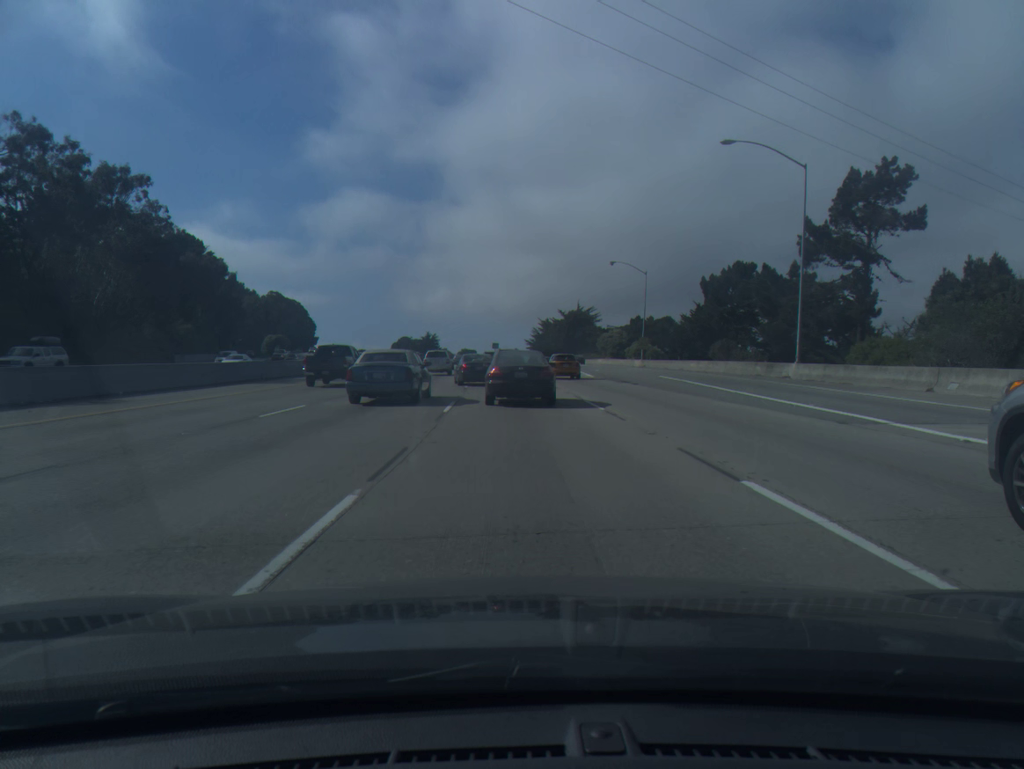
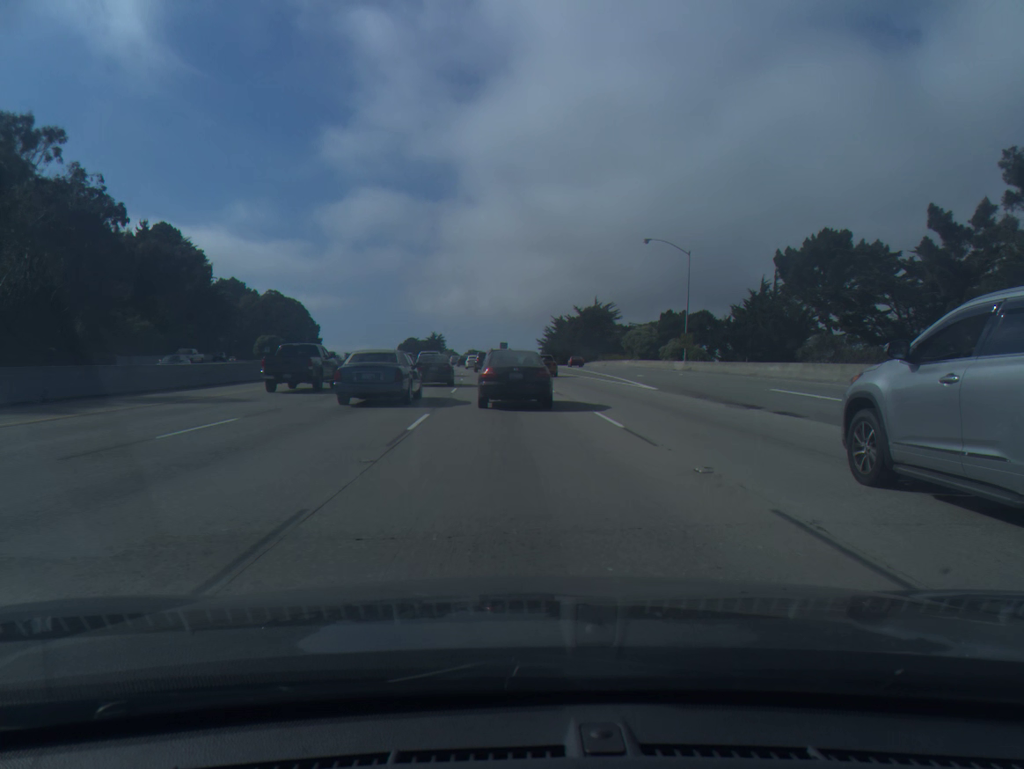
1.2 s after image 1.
(-0.1, +19.2) m; -1°
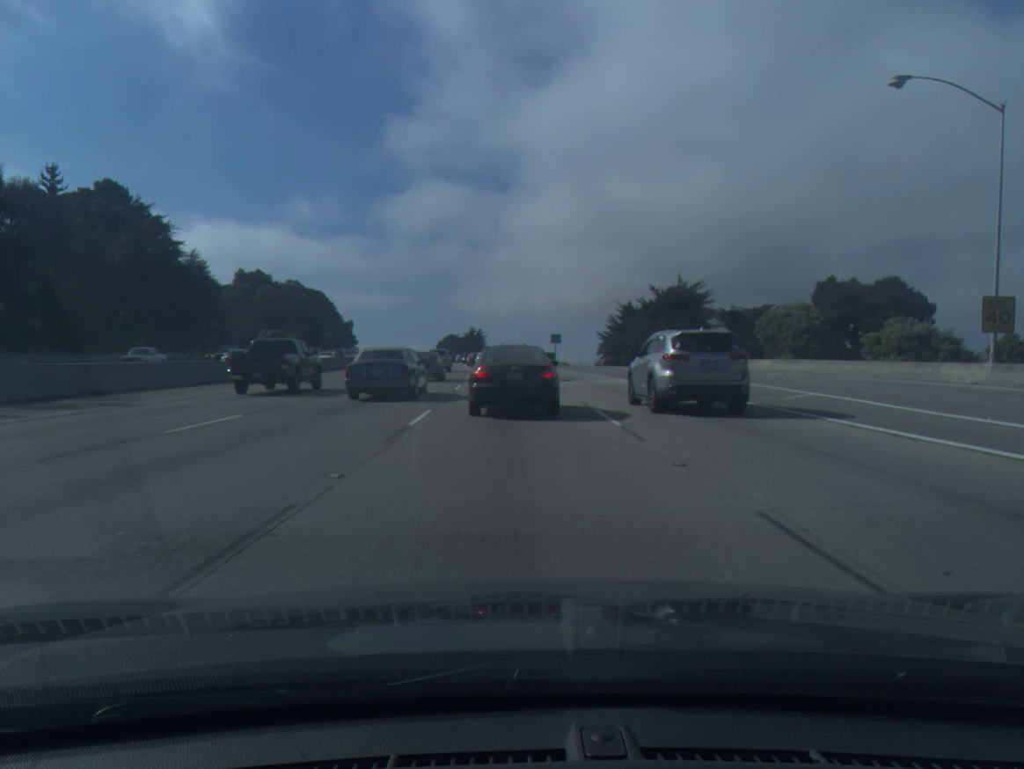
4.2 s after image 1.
(-1.3, +43.9) m; -4°
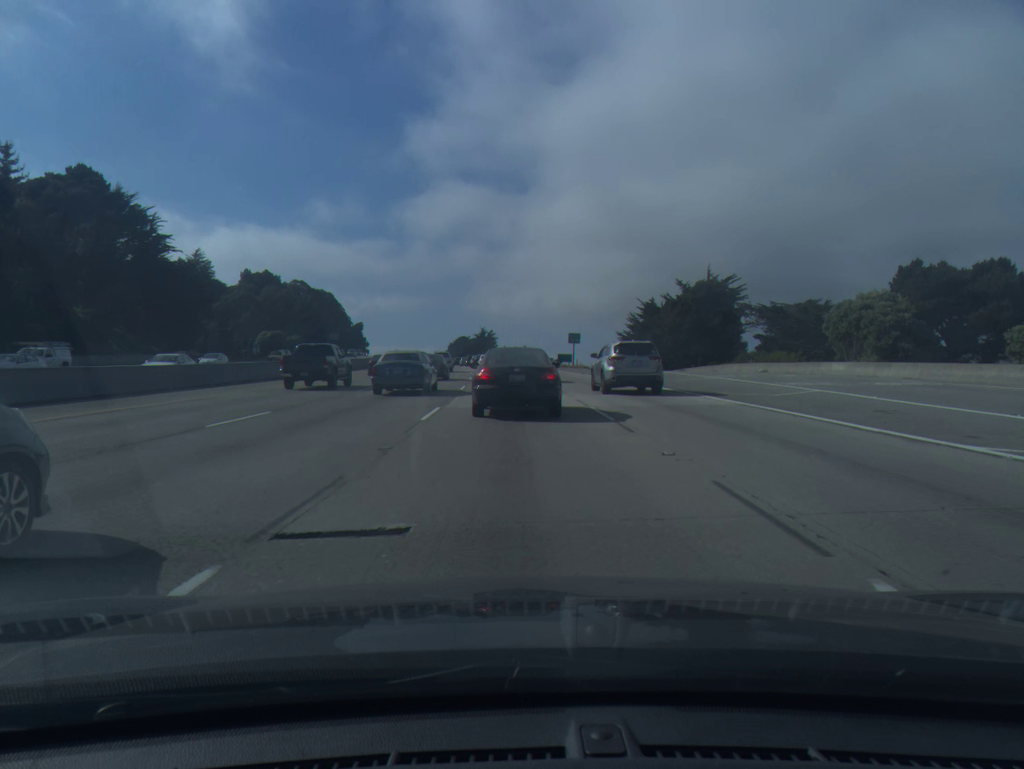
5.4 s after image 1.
(-0.1, +13.3) m; -1°
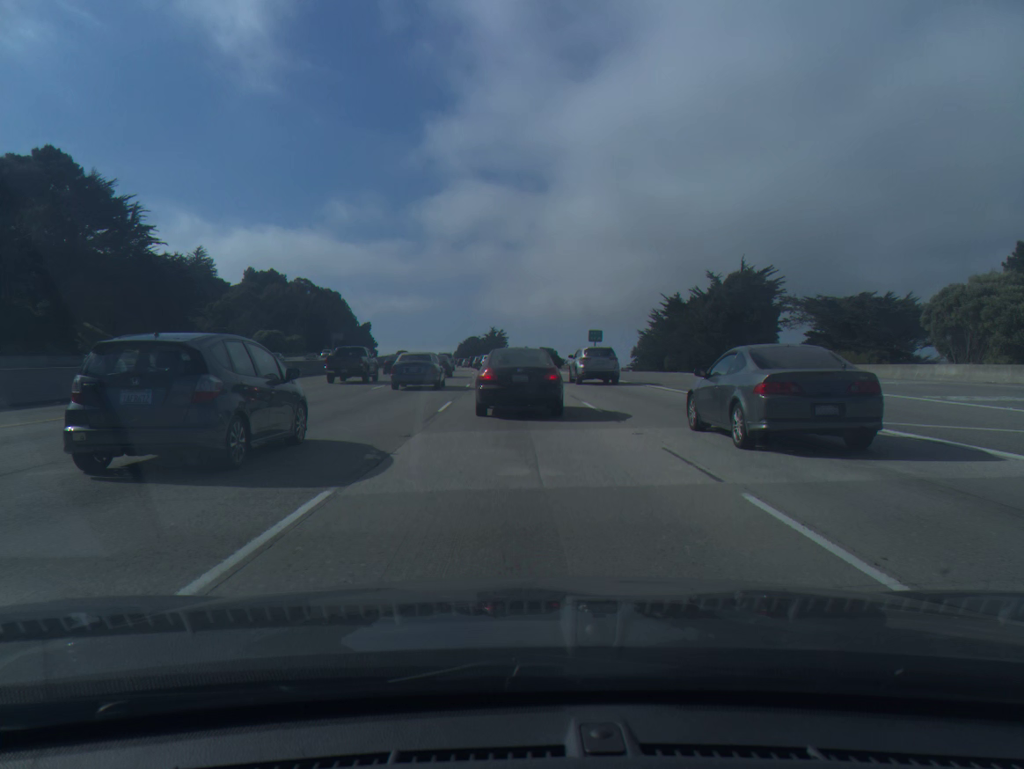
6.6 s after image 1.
(-0.1, +11.9) m; -1°
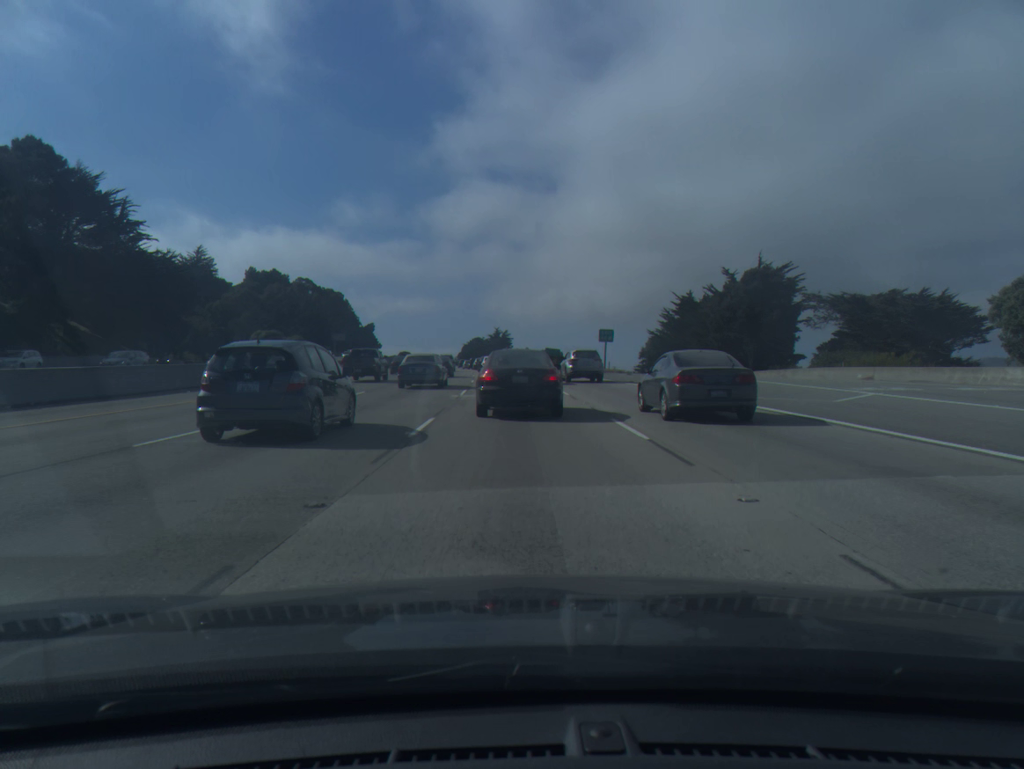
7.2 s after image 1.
(0.0, +5.7) m; 0°
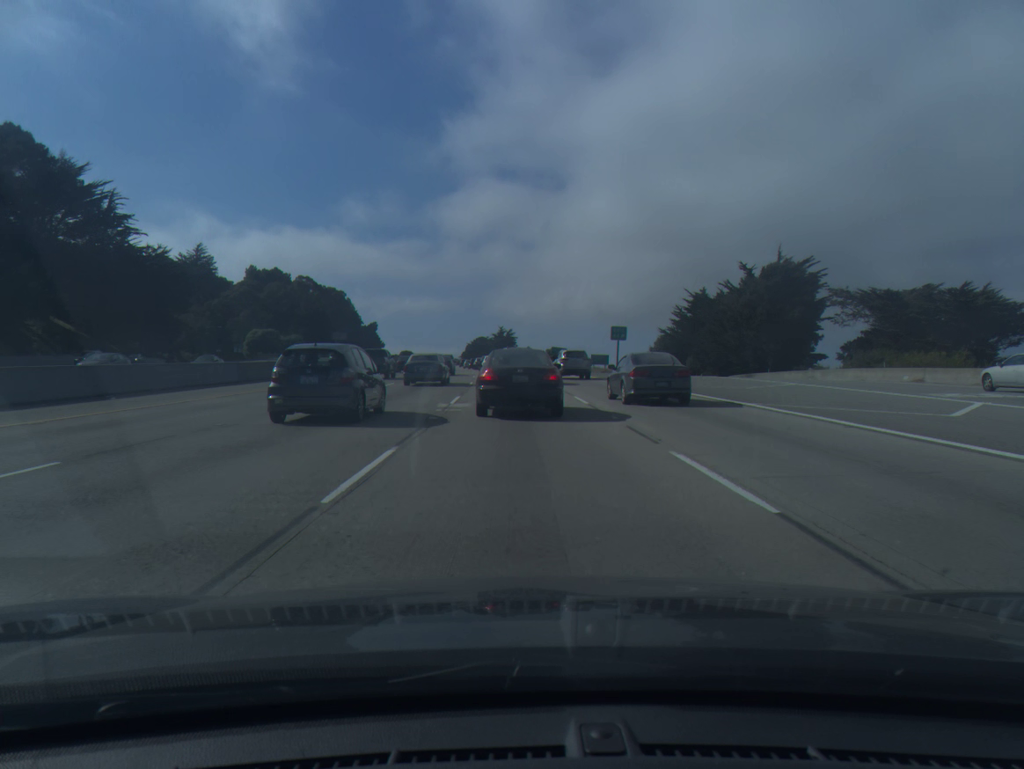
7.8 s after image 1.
(0.0, +5.6) m; 0°
